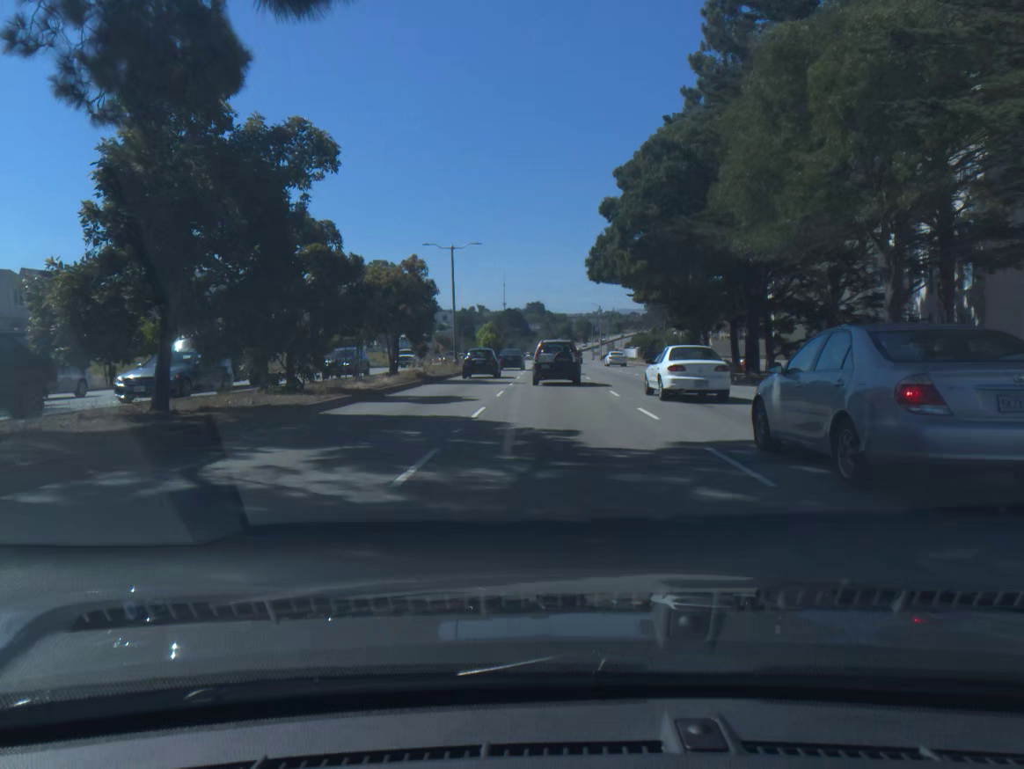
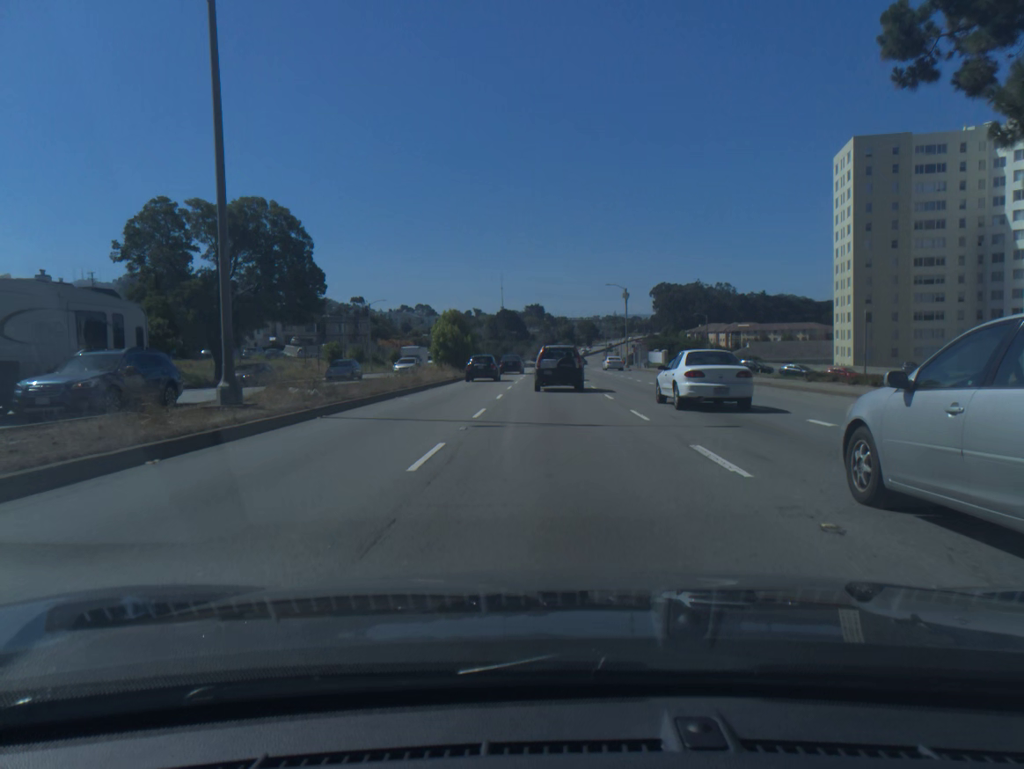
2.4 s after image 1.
(+0.1, +43.2) m; 0°
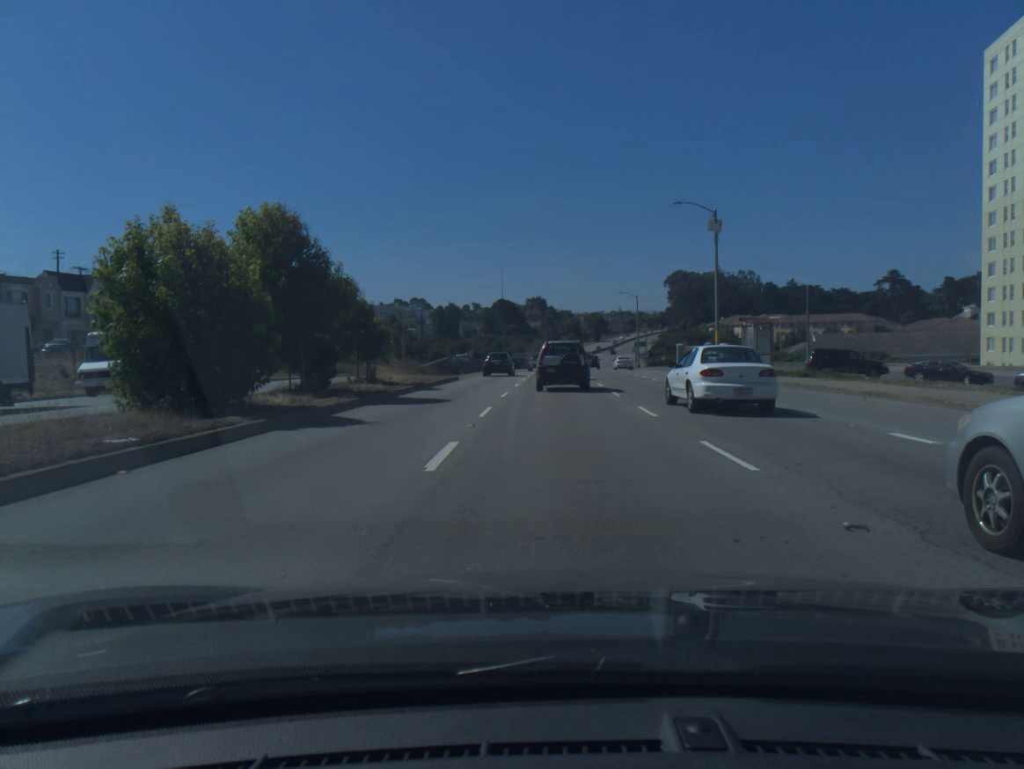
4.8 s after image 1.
(-0.2, +44.6) m; 0°
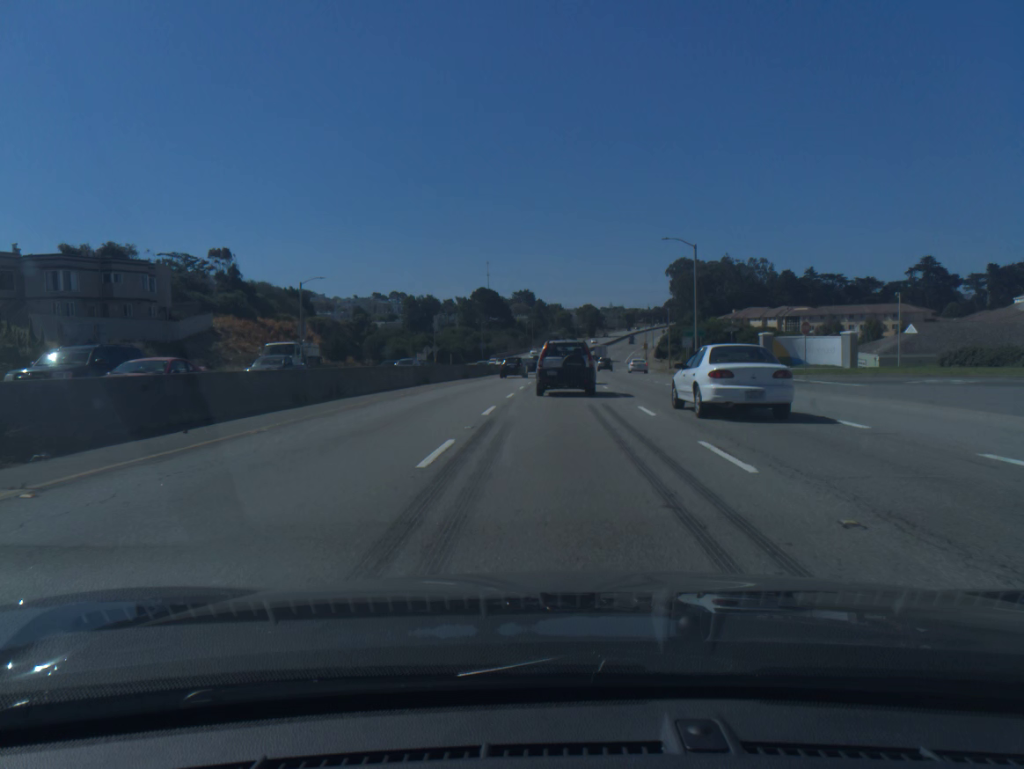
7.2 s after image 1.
(+0.2, +44.4) m; +1°
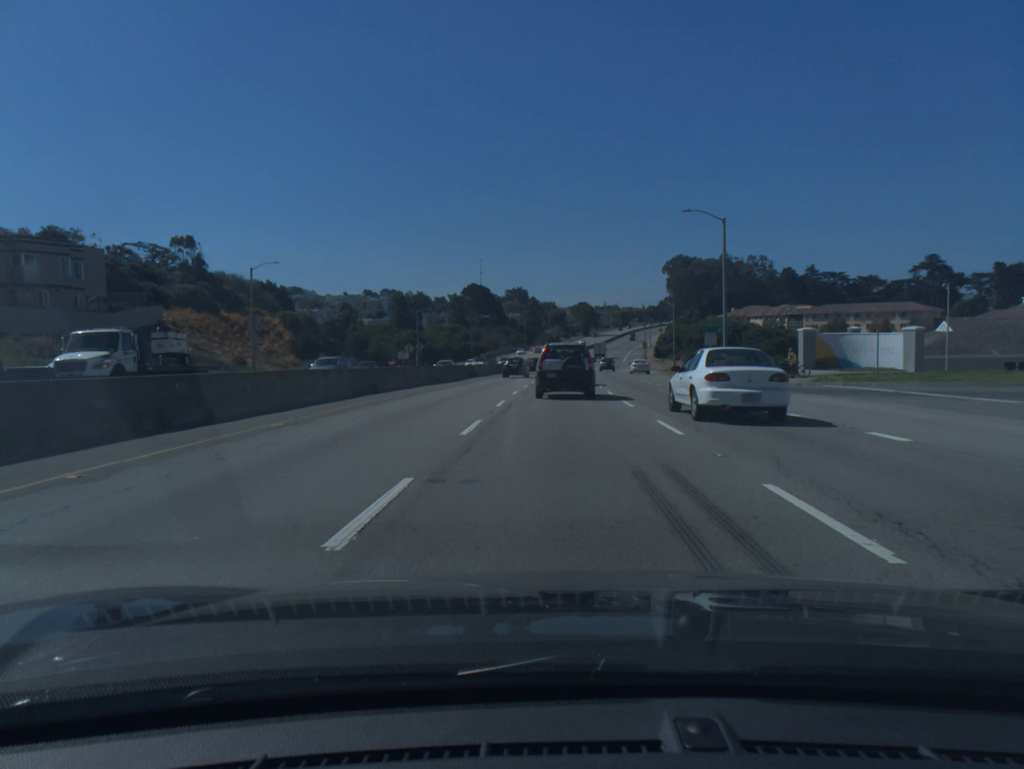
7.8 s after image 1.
(0.0, +10.8) m; 0°
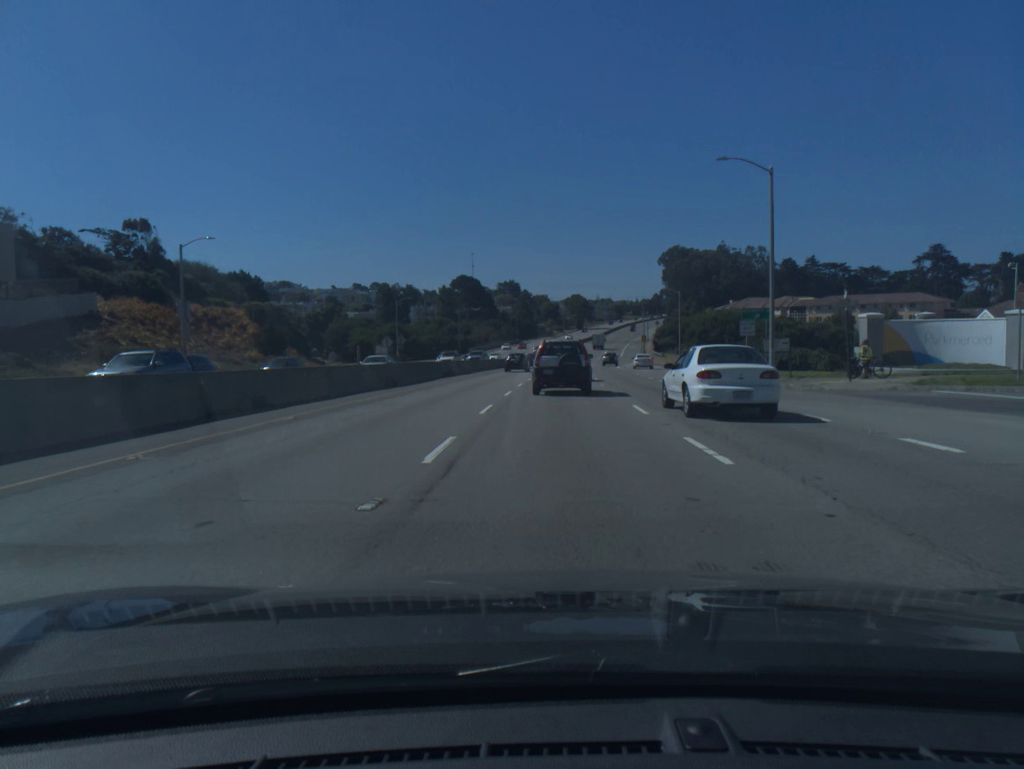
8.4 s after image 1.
(+0.1, +10.8) m; +1°
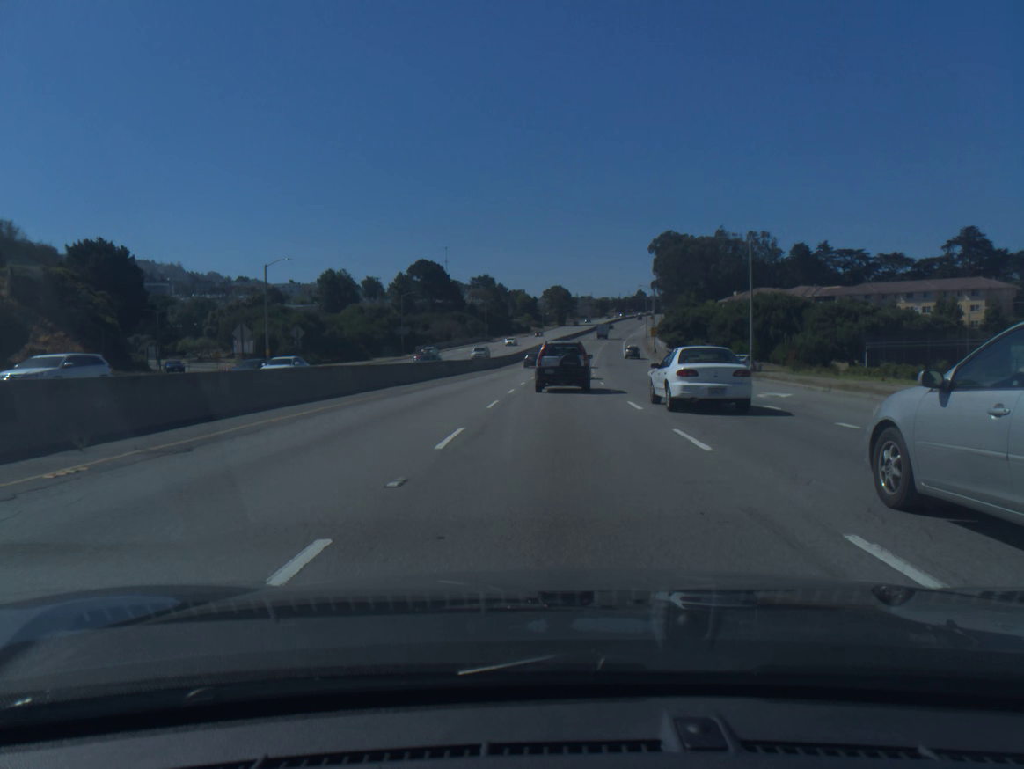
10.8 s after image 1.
(+0.6, +43.1) m; +2°
